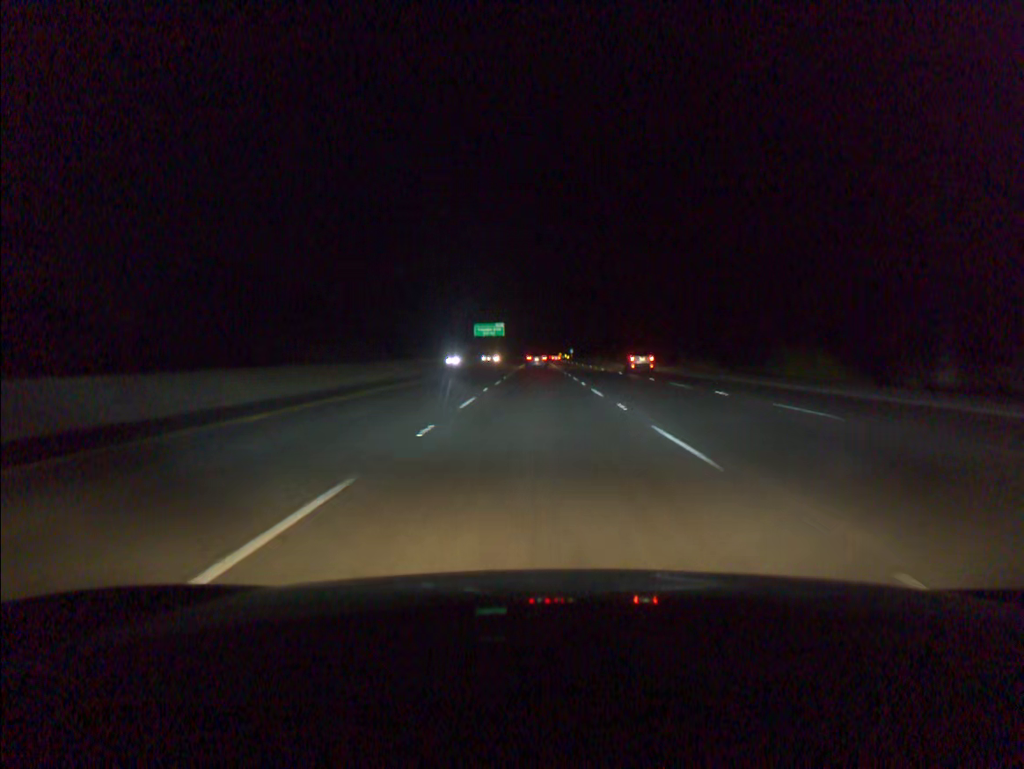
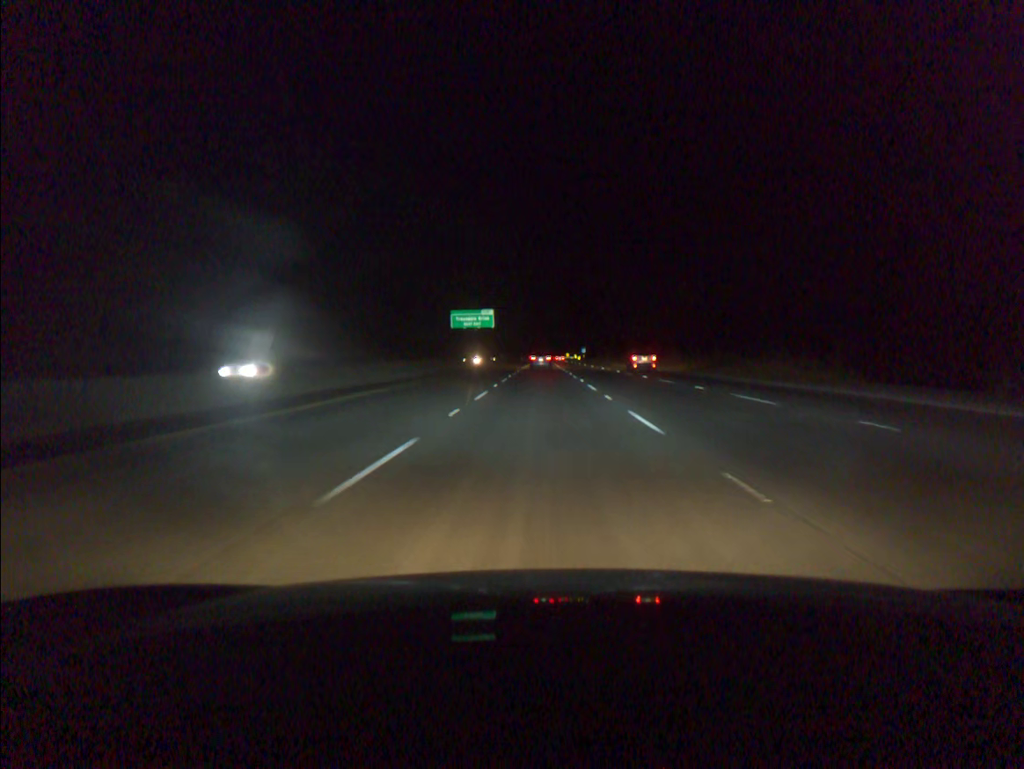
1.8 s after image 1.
(-0.1, +54.6) m; 0°
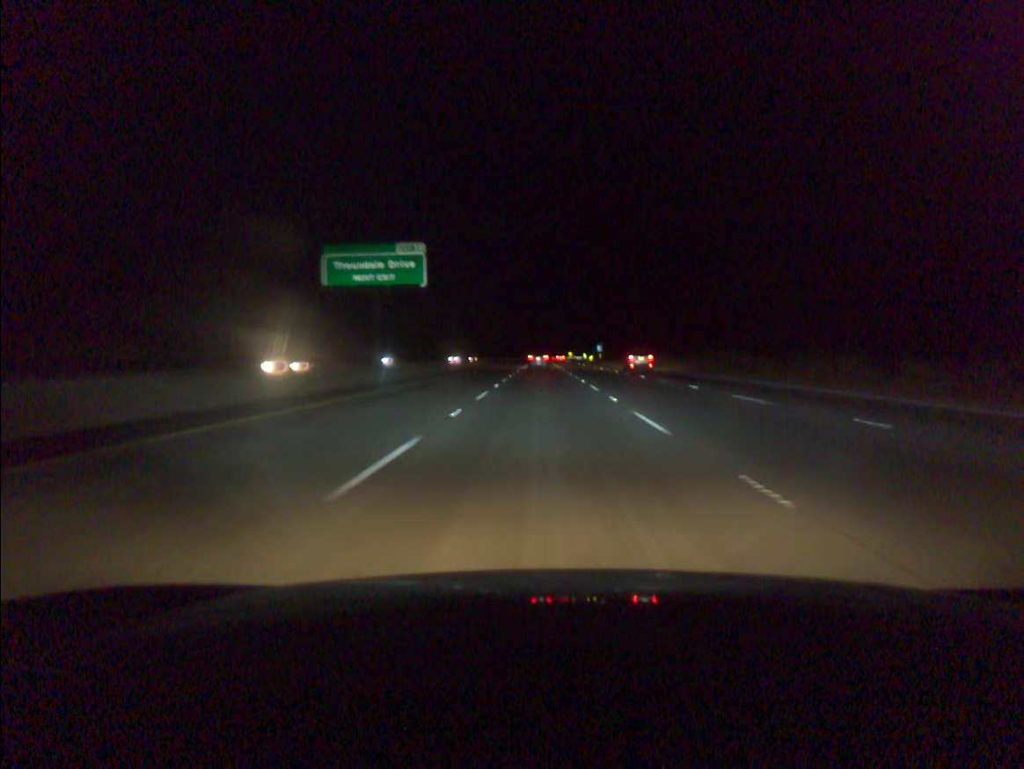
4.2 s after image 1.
(-0.1, +72.9) m; 0°
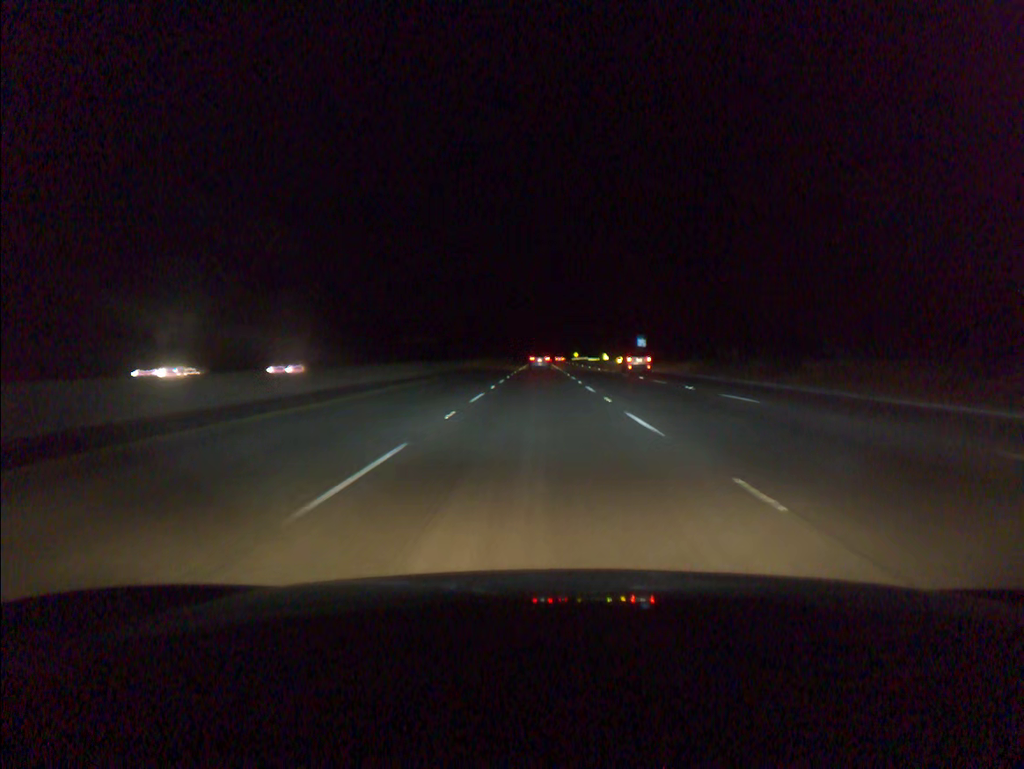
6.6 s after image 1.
(+0.1, +73.1) m; 0°
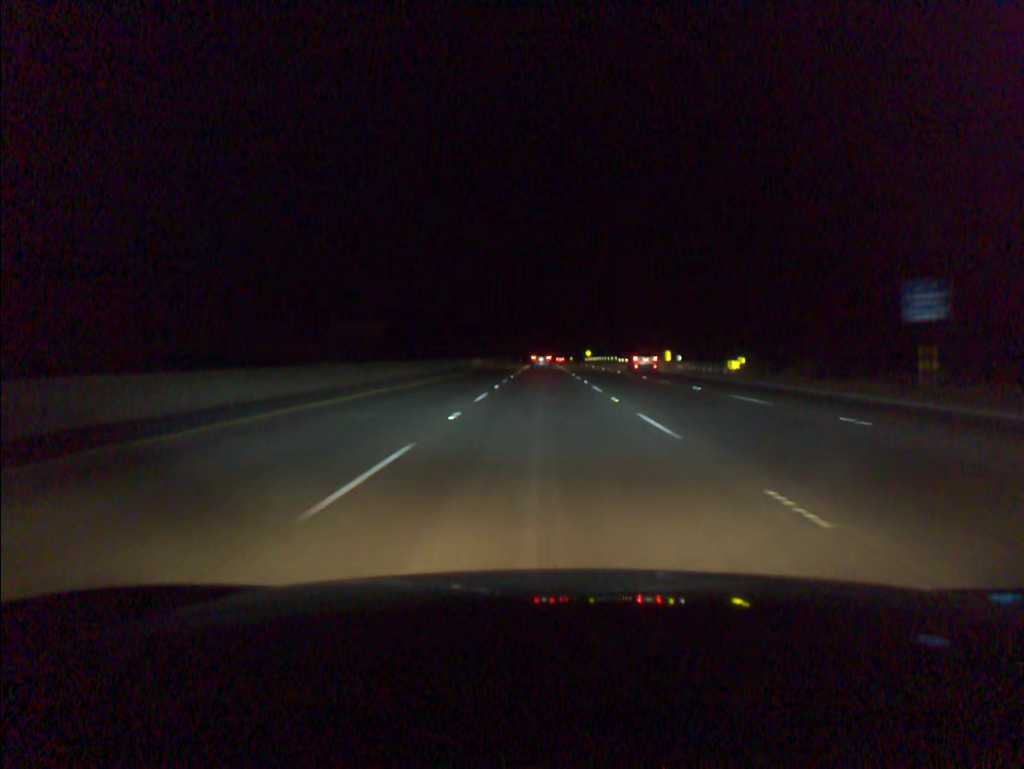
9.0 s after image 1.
(-0.2, +73.2) m; 0°
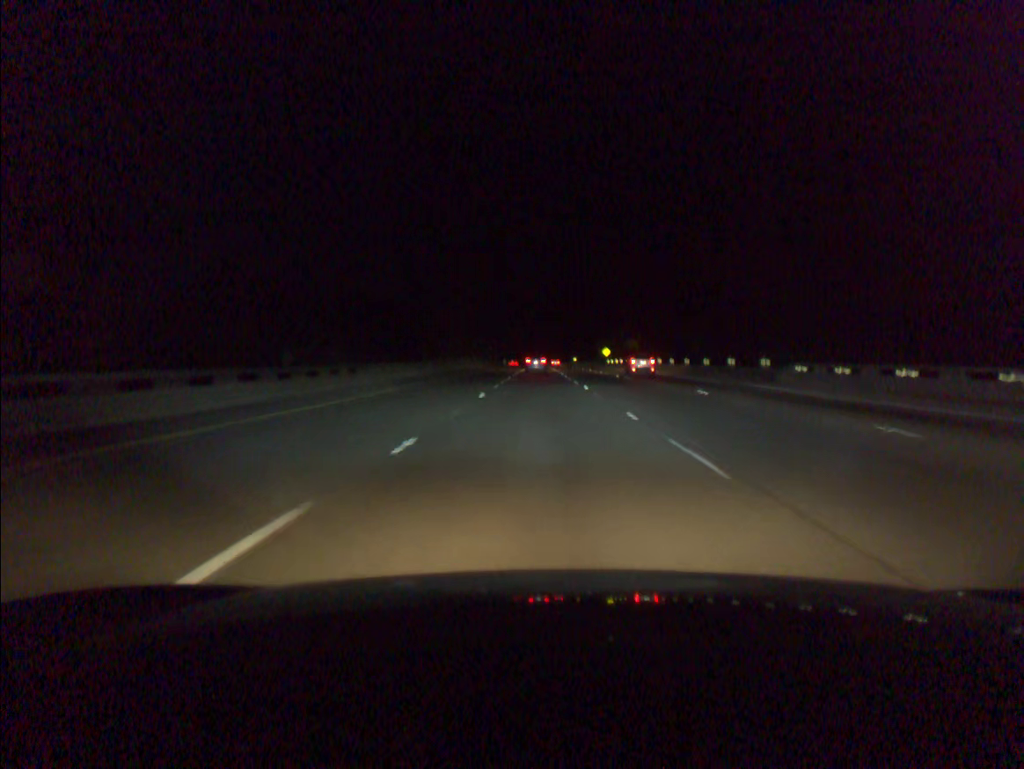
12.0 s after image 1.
(+0.4, +91.5) m; 0°
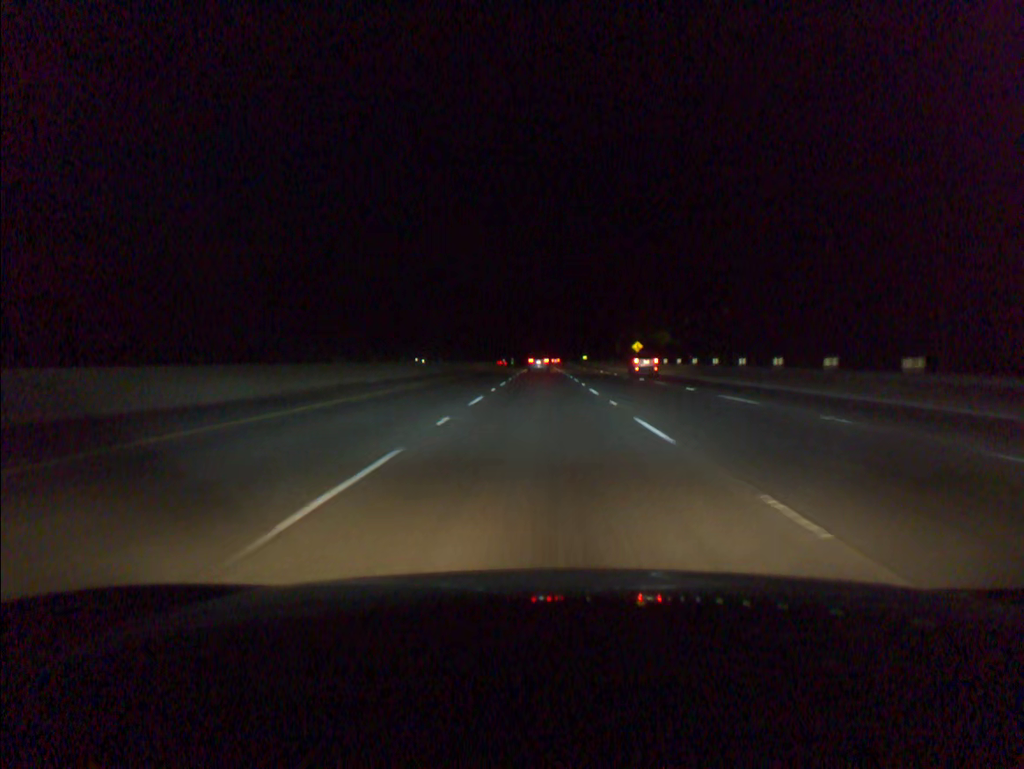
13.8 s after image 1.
(-0.1, +54.9) m; 0°
